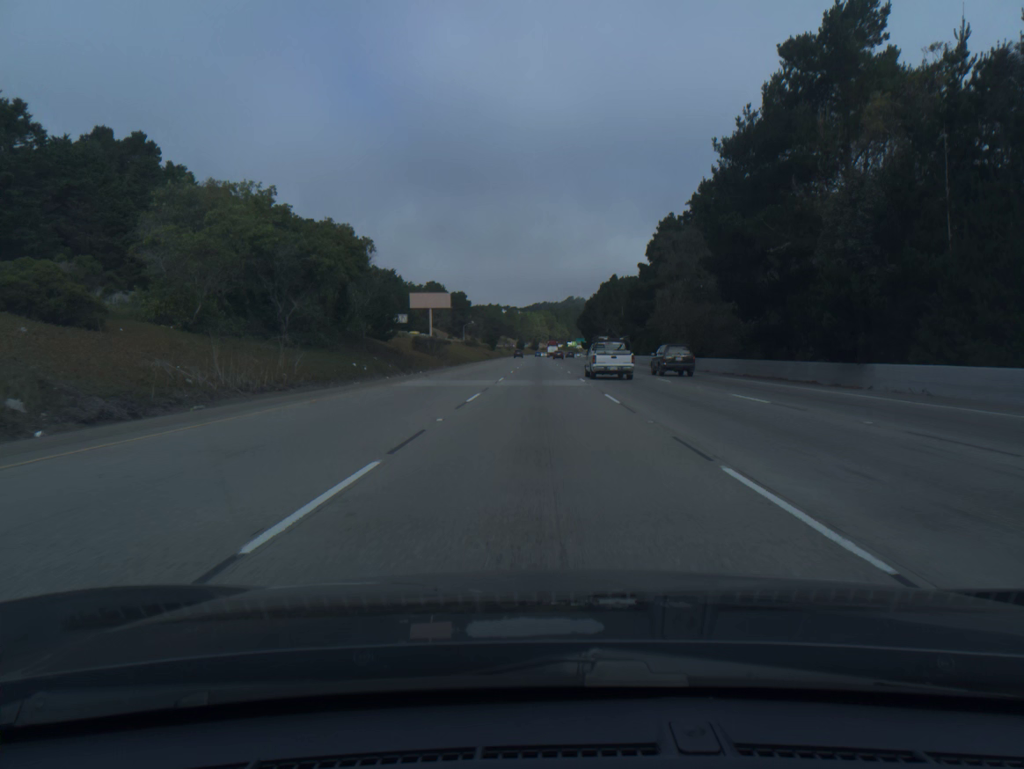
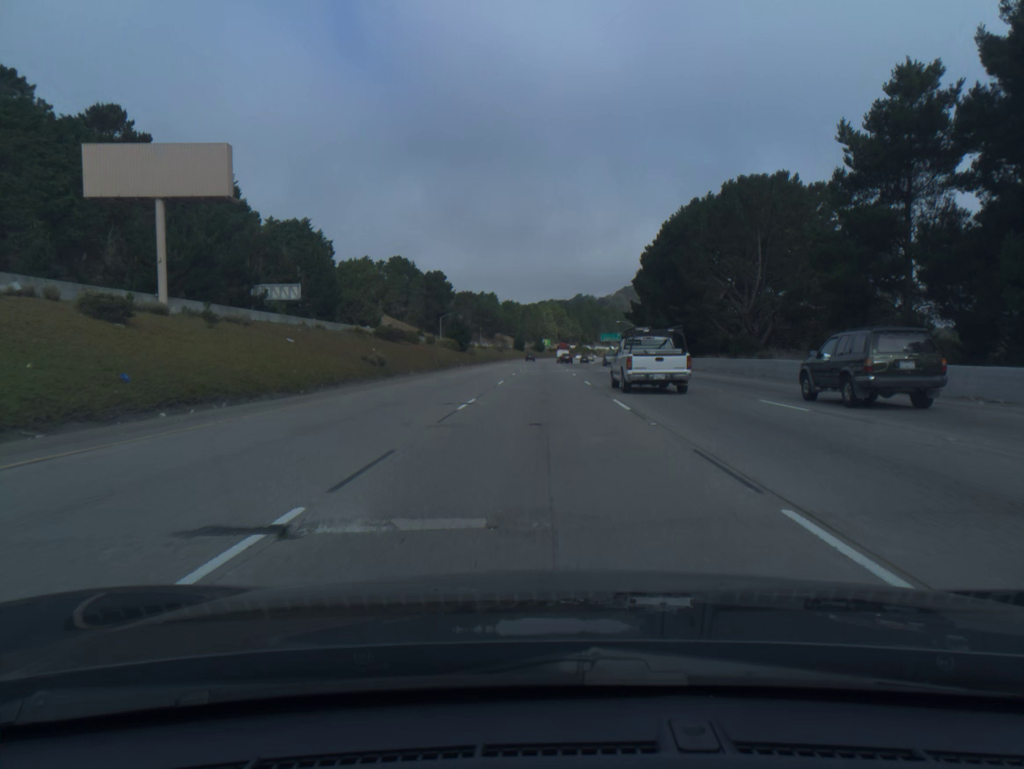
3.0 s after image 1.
(-0.2, +104.6) m; 0°
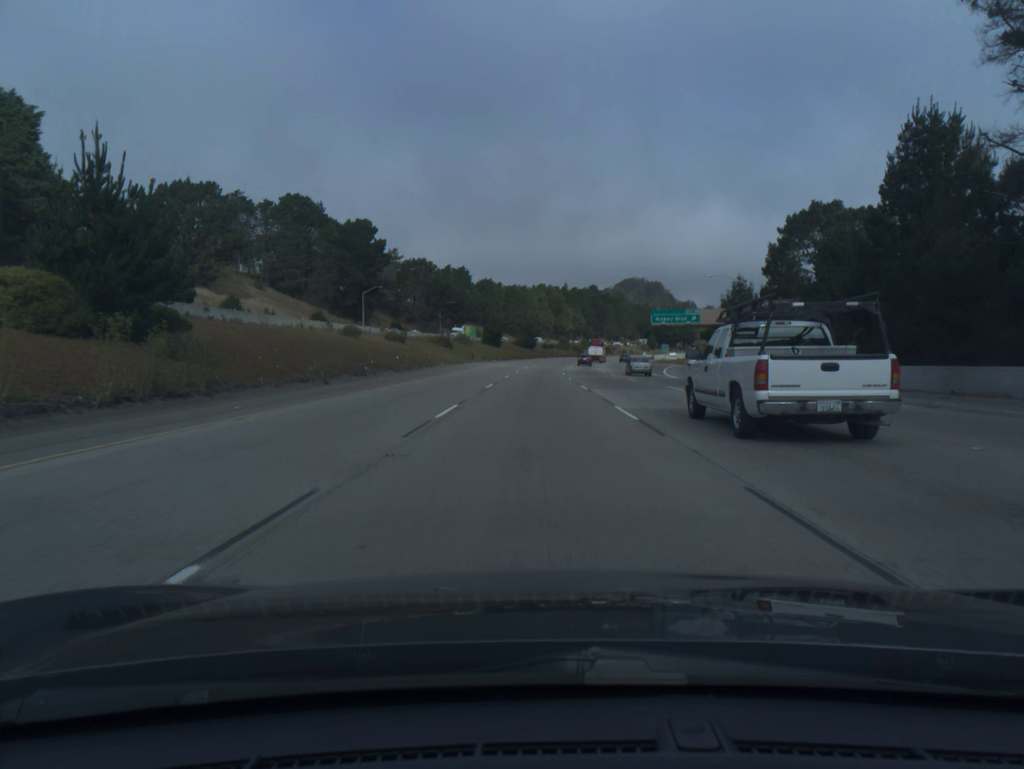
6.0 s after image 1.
(+0.6, +104.0) m; +1°
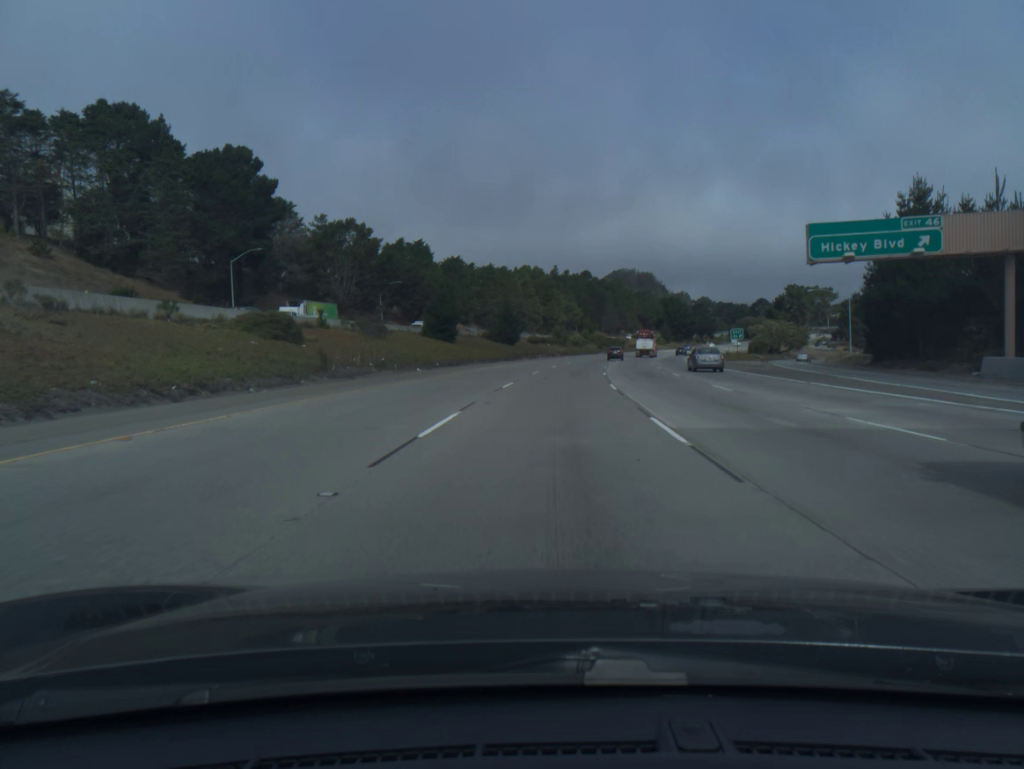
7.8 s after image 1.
(+0.1, +62.6) m; +1°
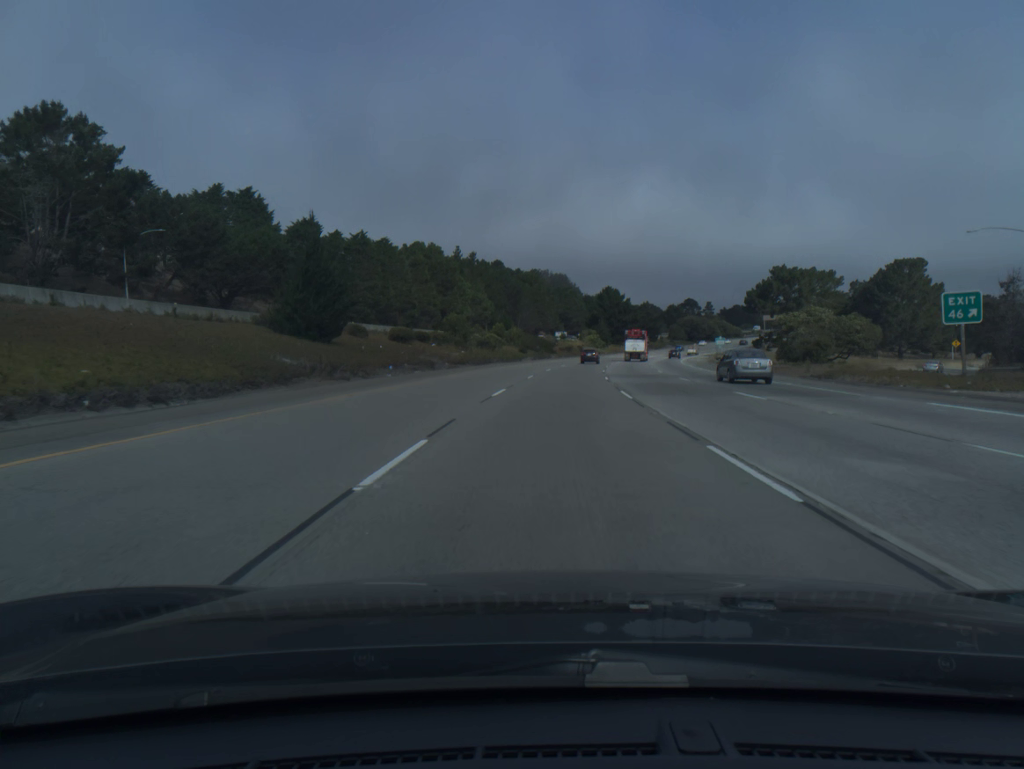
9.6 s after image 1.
(+3.0, +62.4) m; +6°
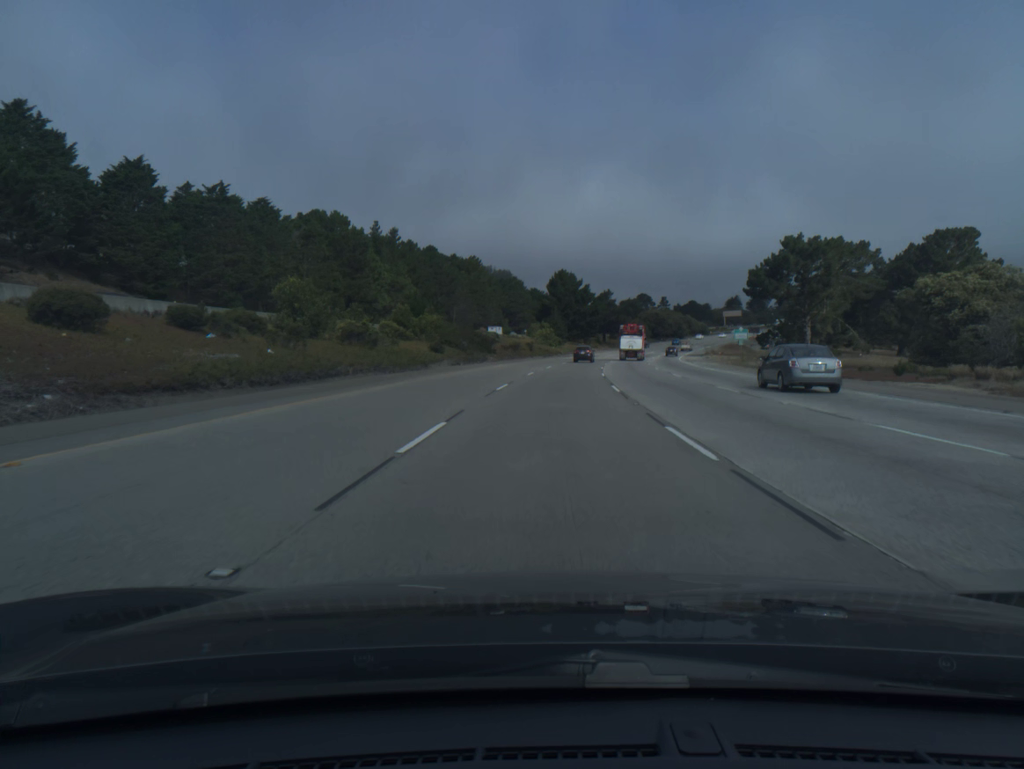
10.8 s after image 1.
(+1.5, +41.4) m; +4°
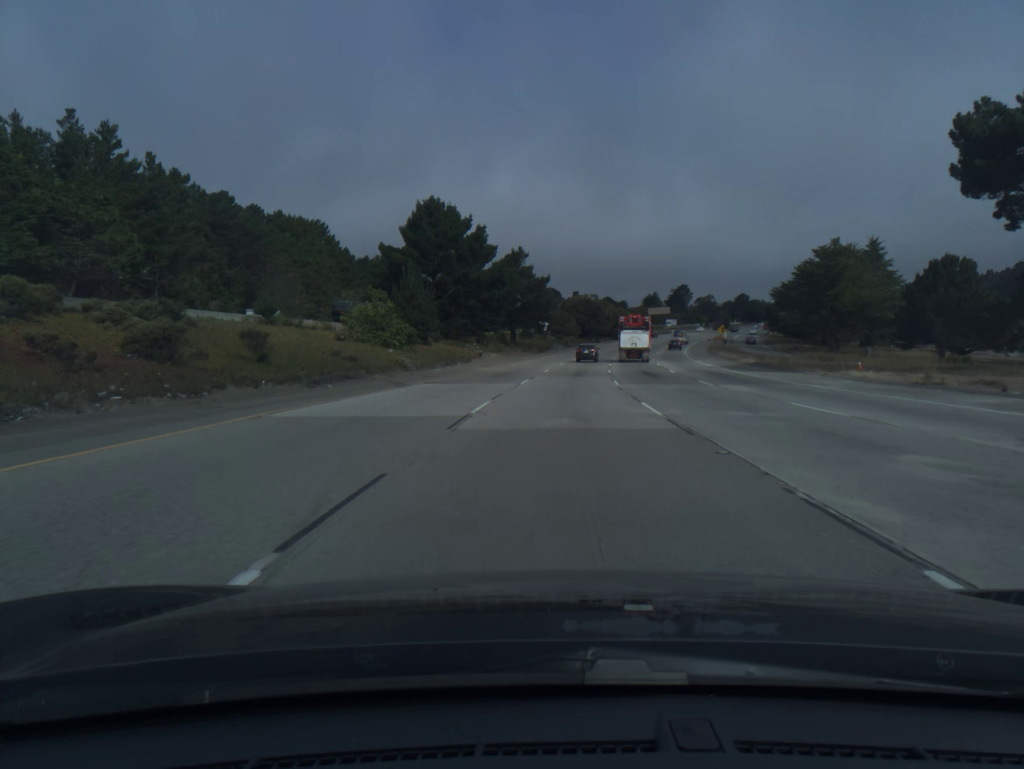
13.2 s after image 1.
(+5.0, +81.1) m; +7°
